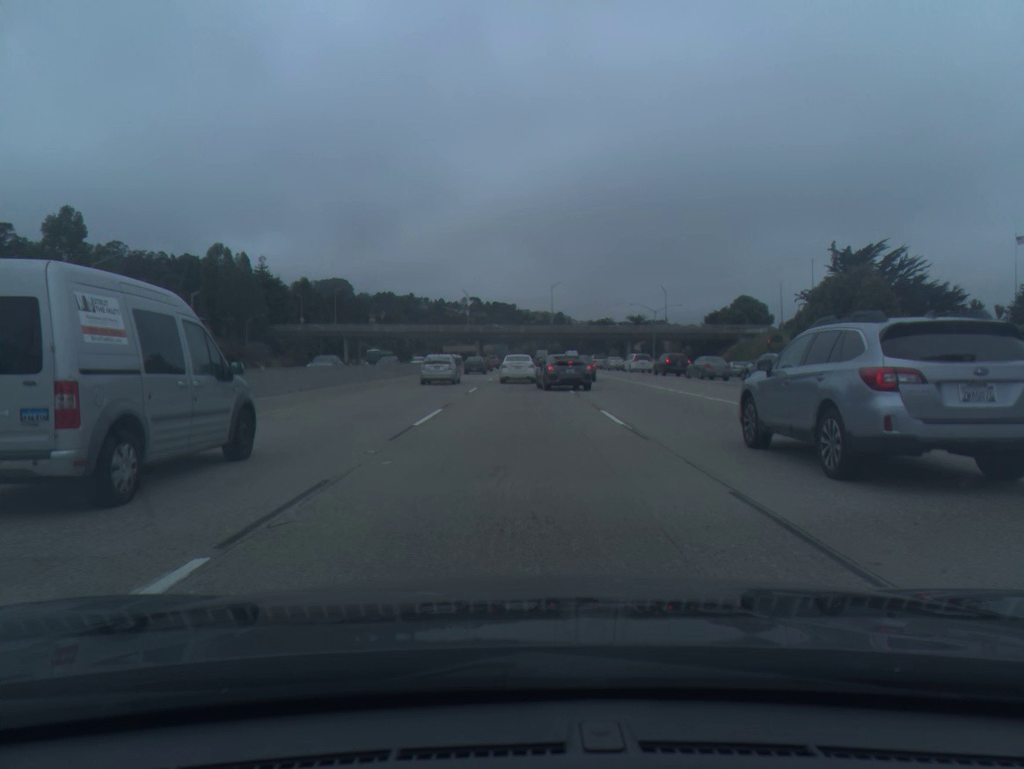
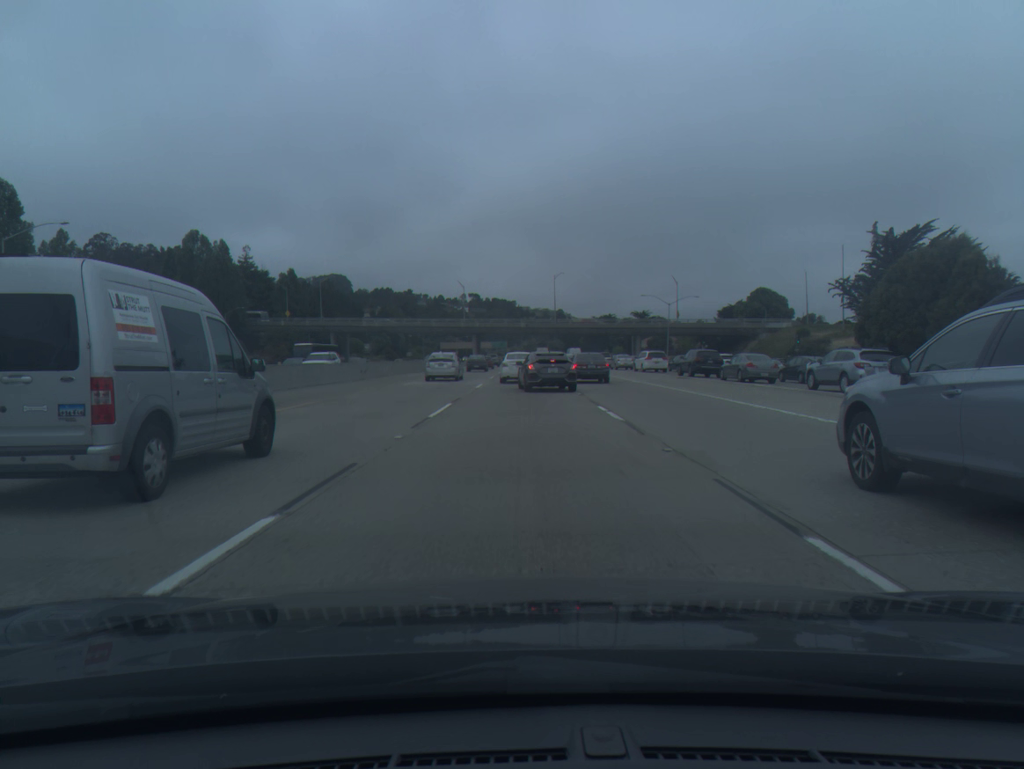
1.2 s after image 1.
(0.0, +13.0) m; 0°
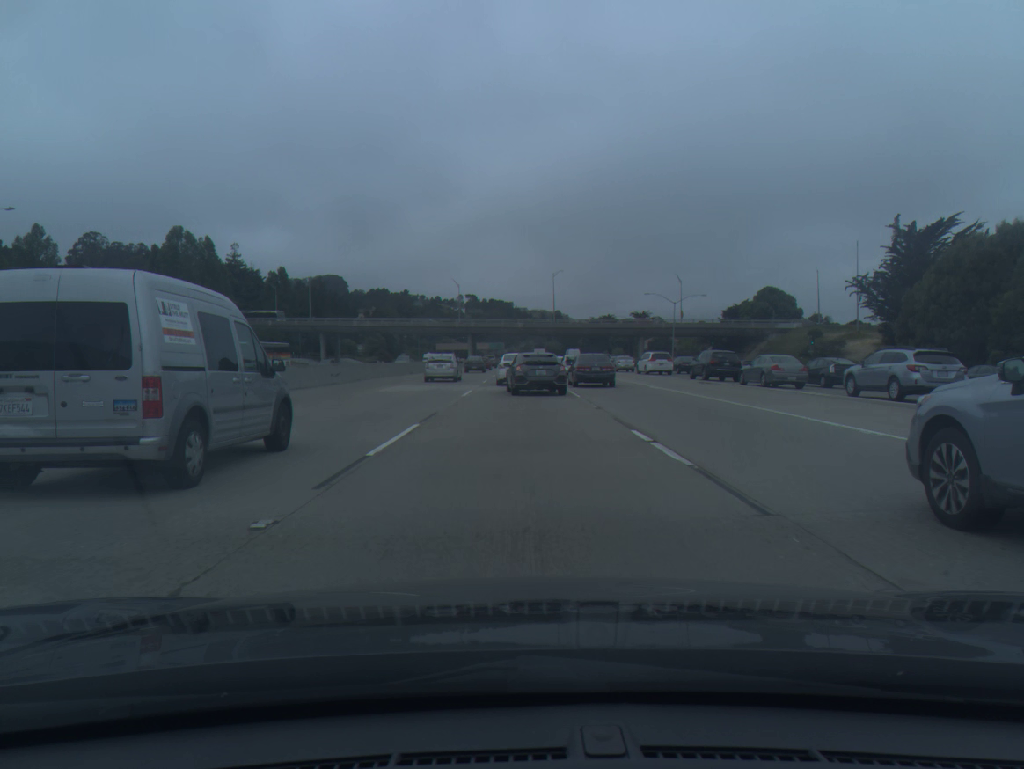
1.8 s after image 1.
(0.0, +6.2) m; 0°
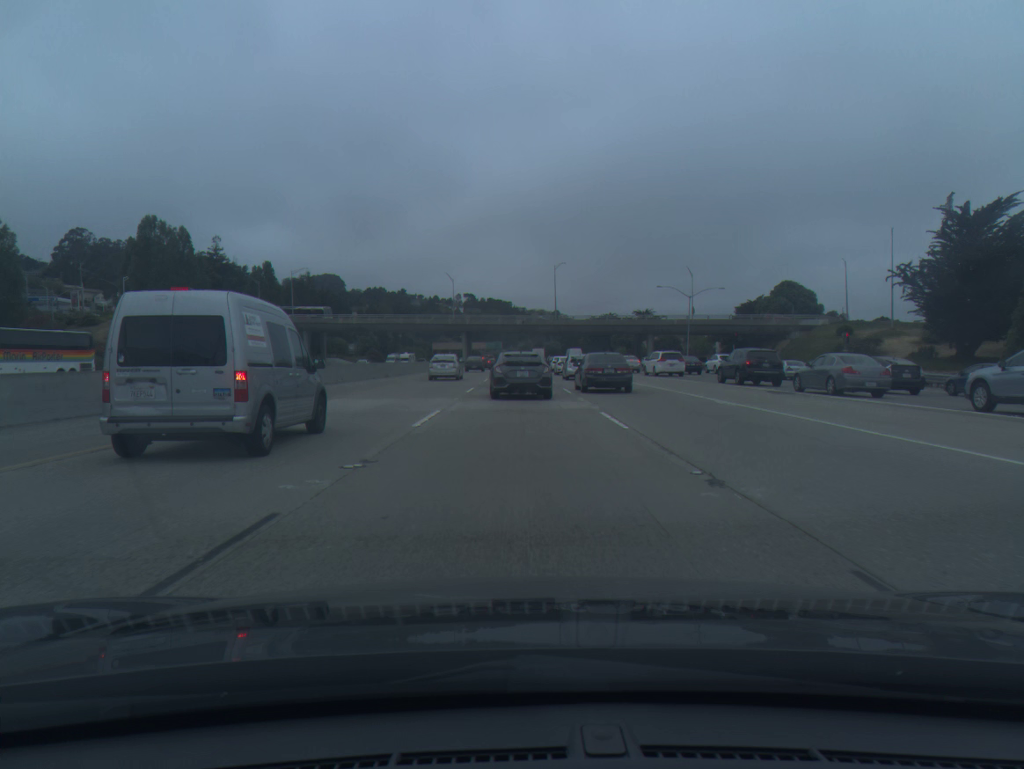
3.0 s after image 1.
(0.0, +11.4) m; 0°
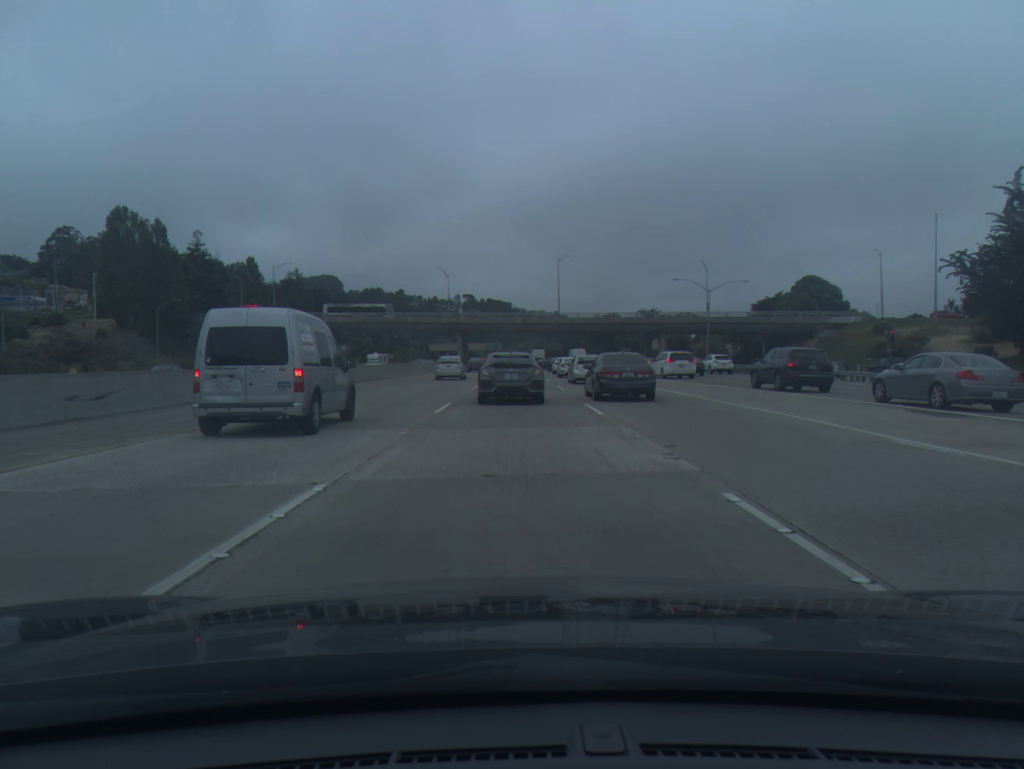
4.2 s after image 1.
(0.0, +10.5) m; 0°
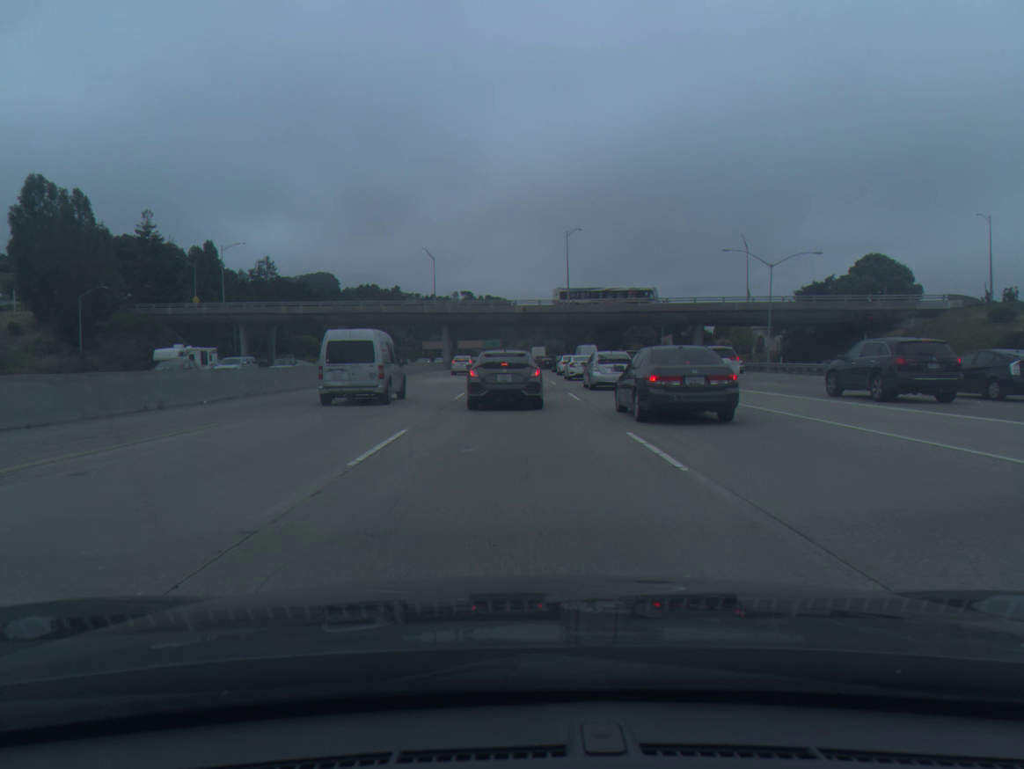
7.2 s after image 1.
(-0.1, +23.0) m; -1°
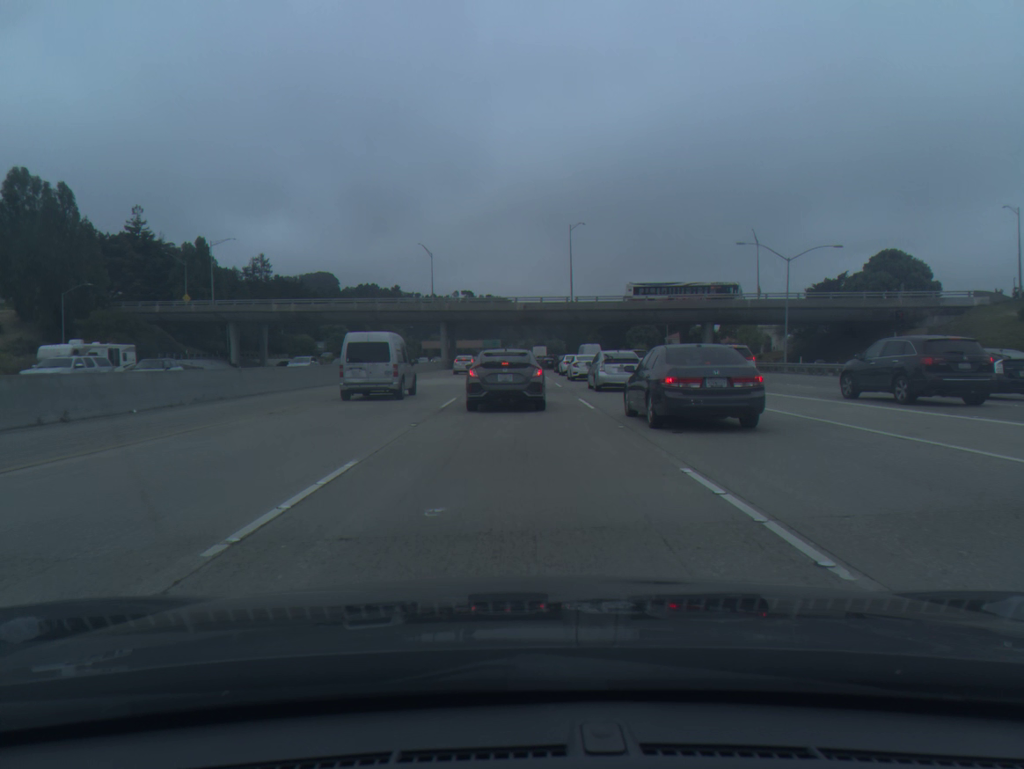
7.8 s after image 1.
(0.0, +4.1) m; 0°
